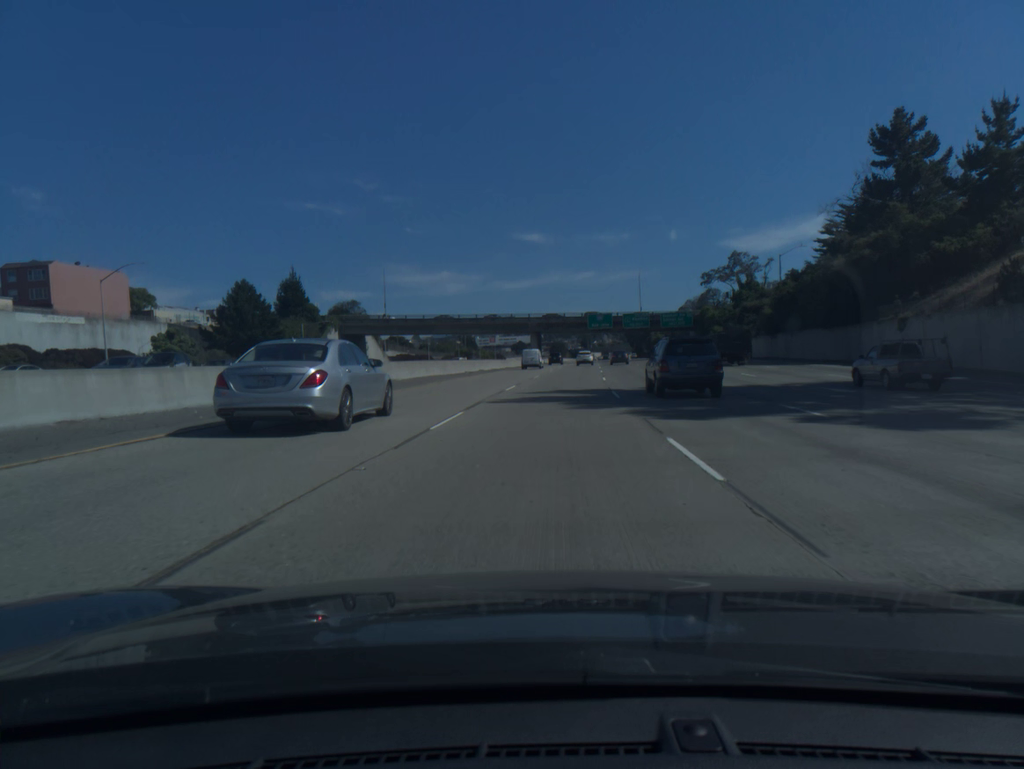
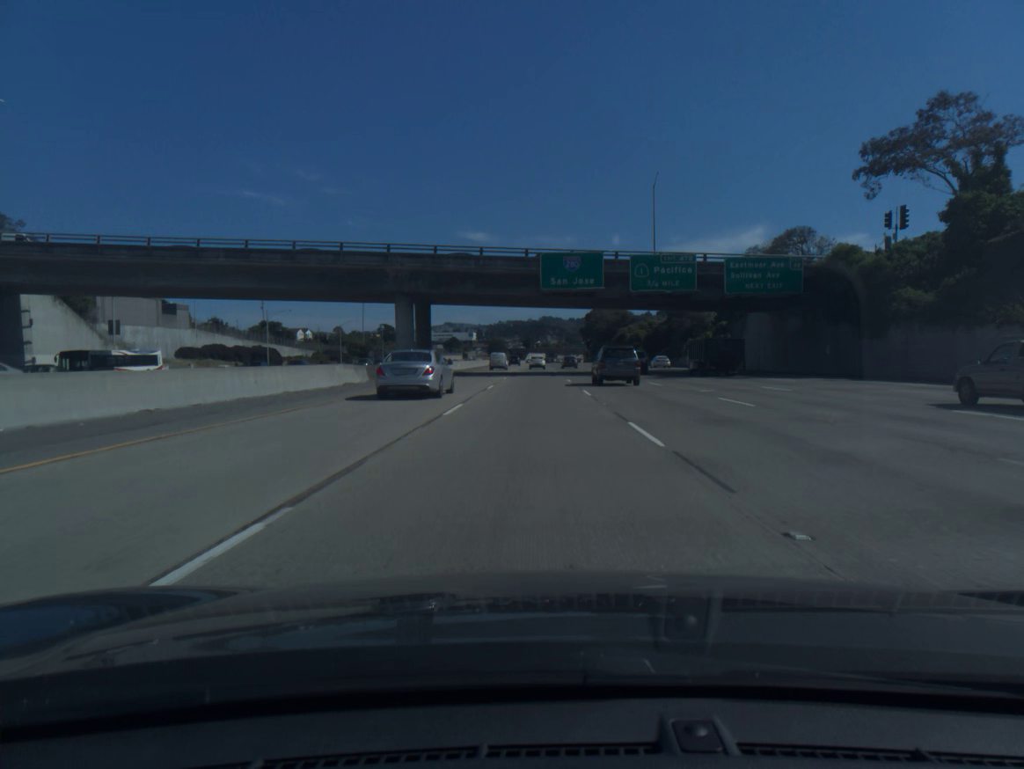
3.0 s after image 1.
(+4.3, +84.2) m; +4°
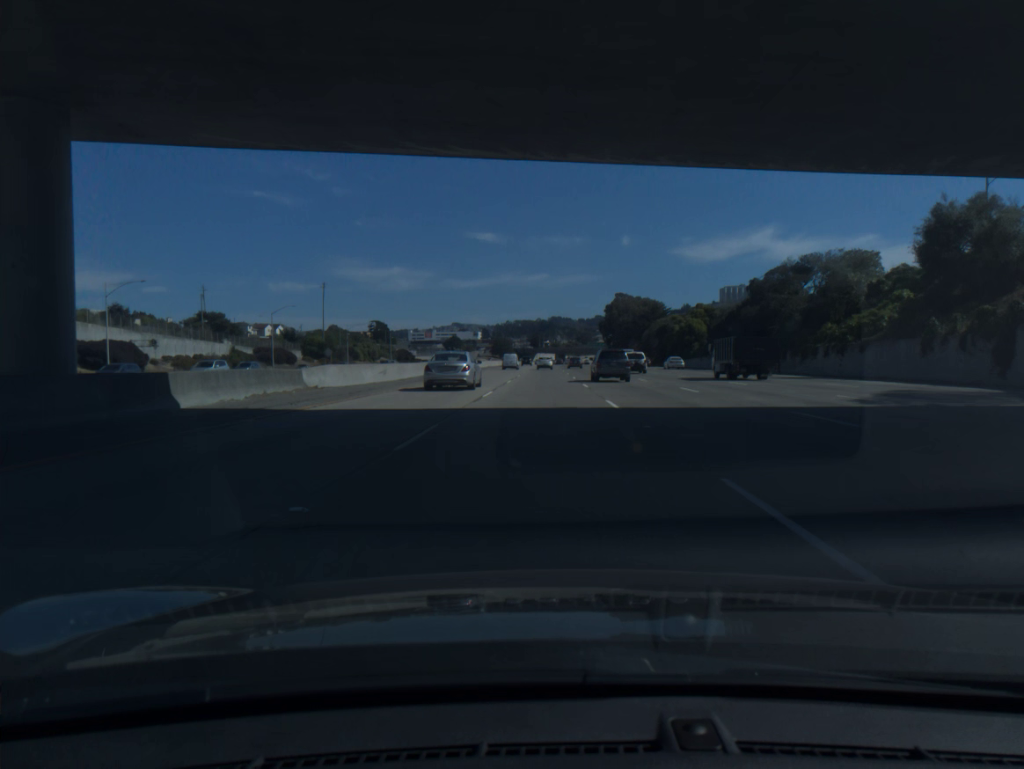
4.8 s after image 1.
(-0.3, +50.9) m; -1°
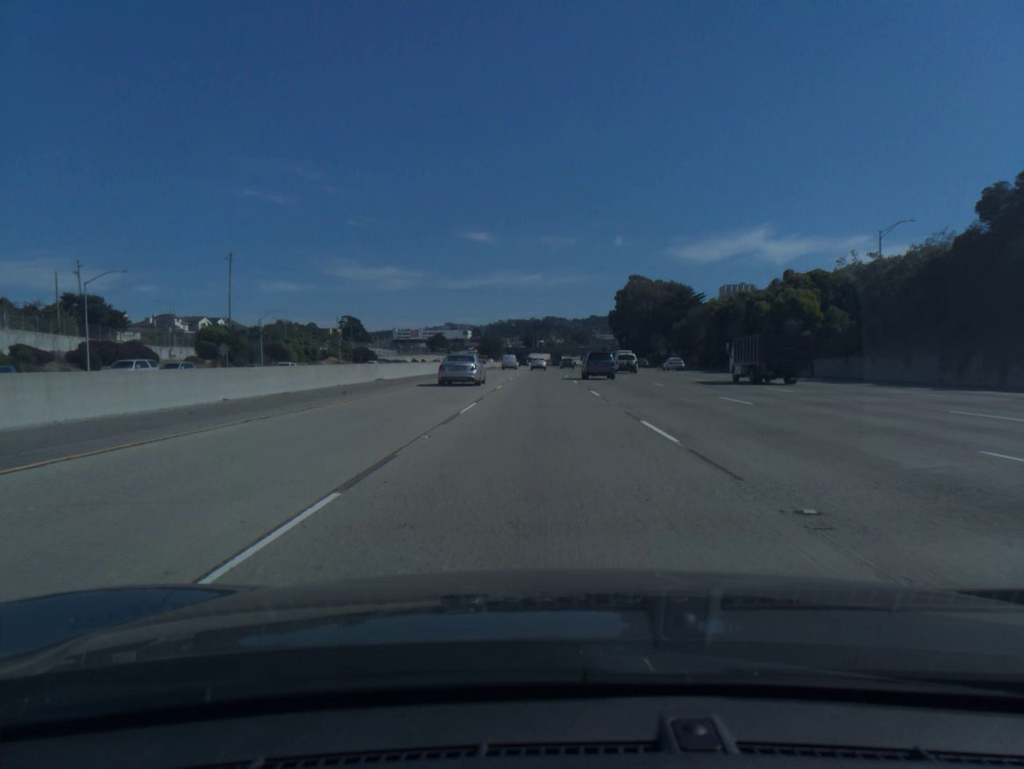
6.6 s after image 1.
(+0.1, +51.0) m; 0°
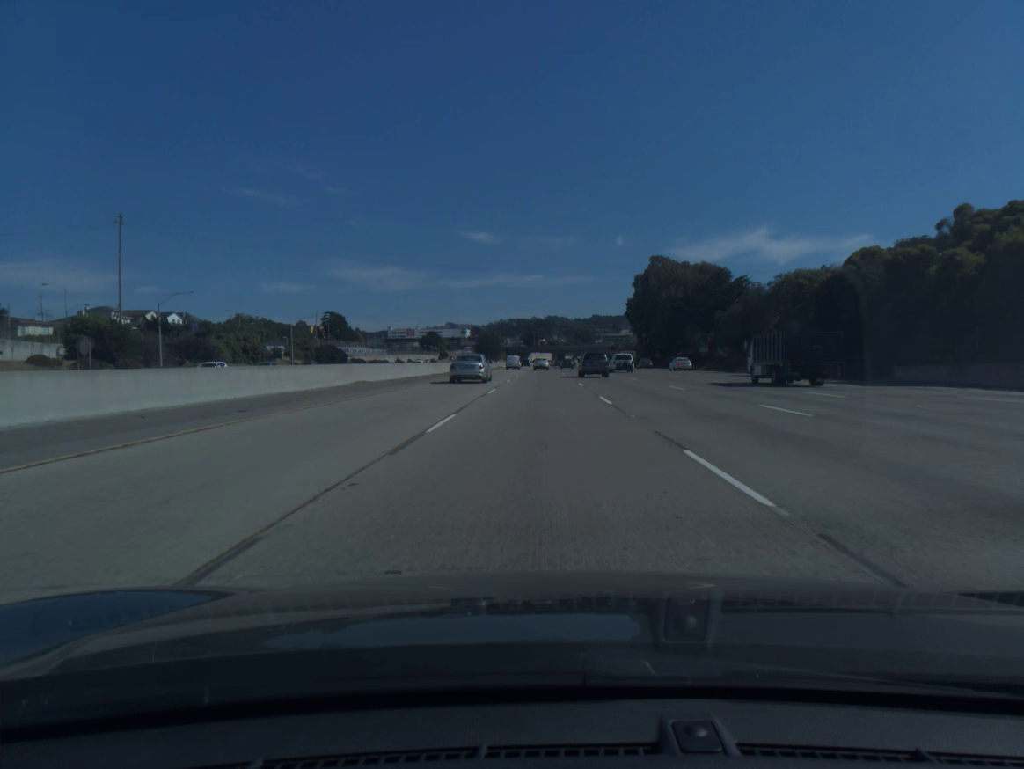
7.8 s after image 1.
(0.0, +34.0) m; 0°
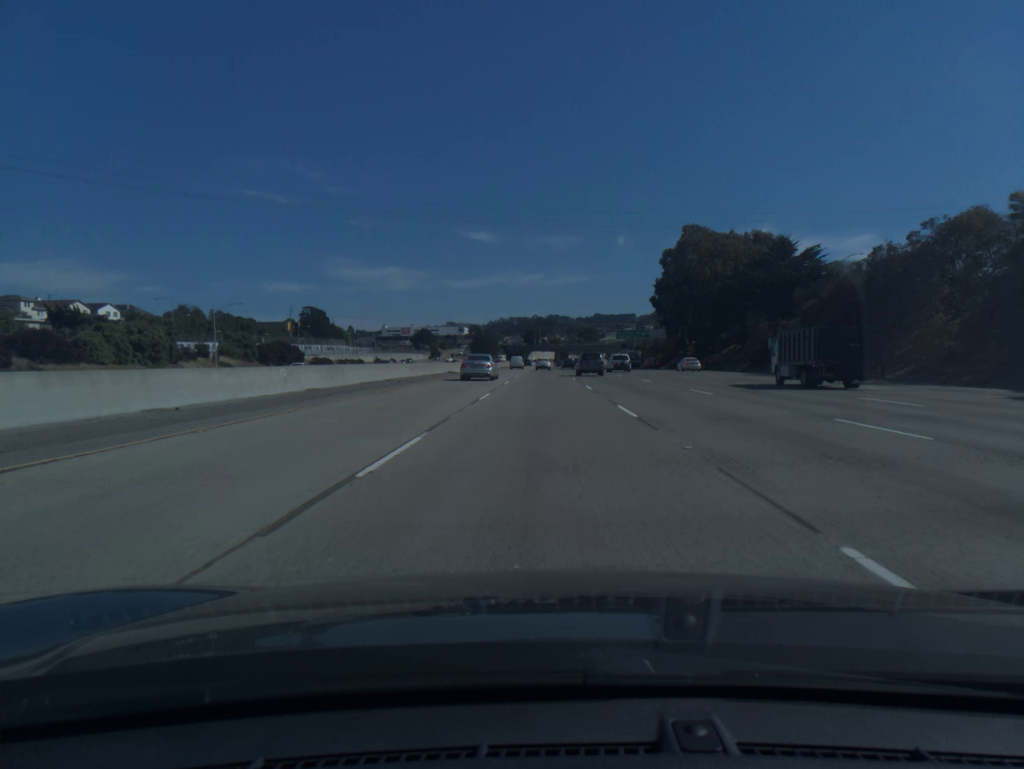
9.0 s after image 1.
(0.0, +34.1) m; 0°
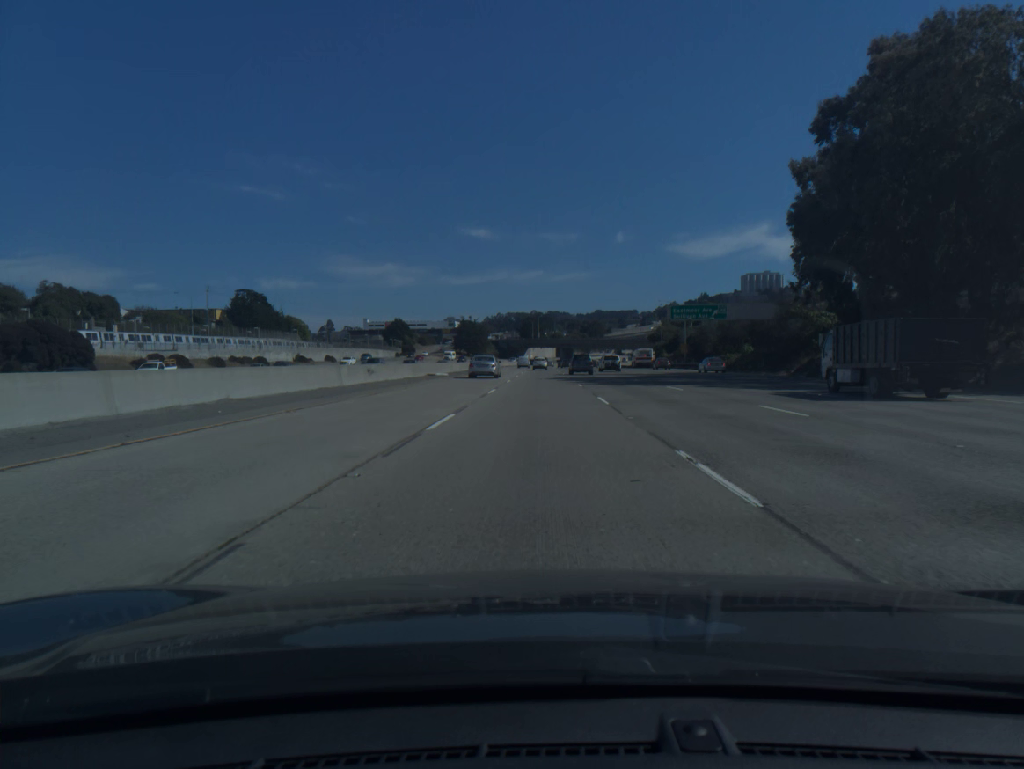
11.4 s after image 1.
(+0.1, +68.1) m; 0°
